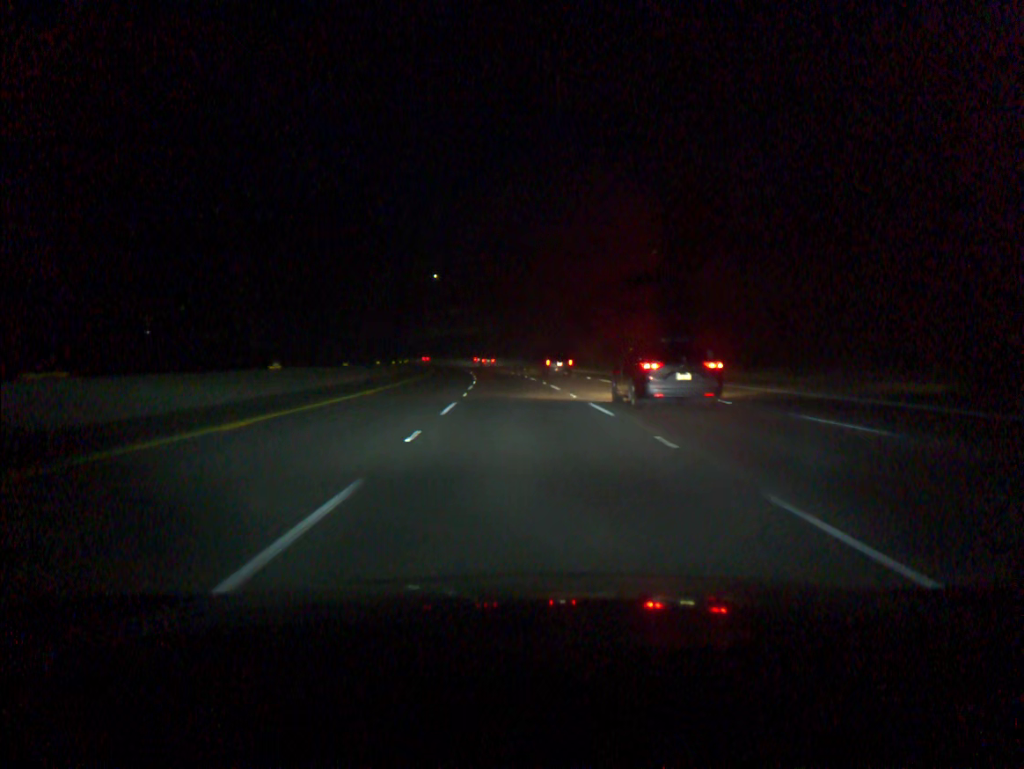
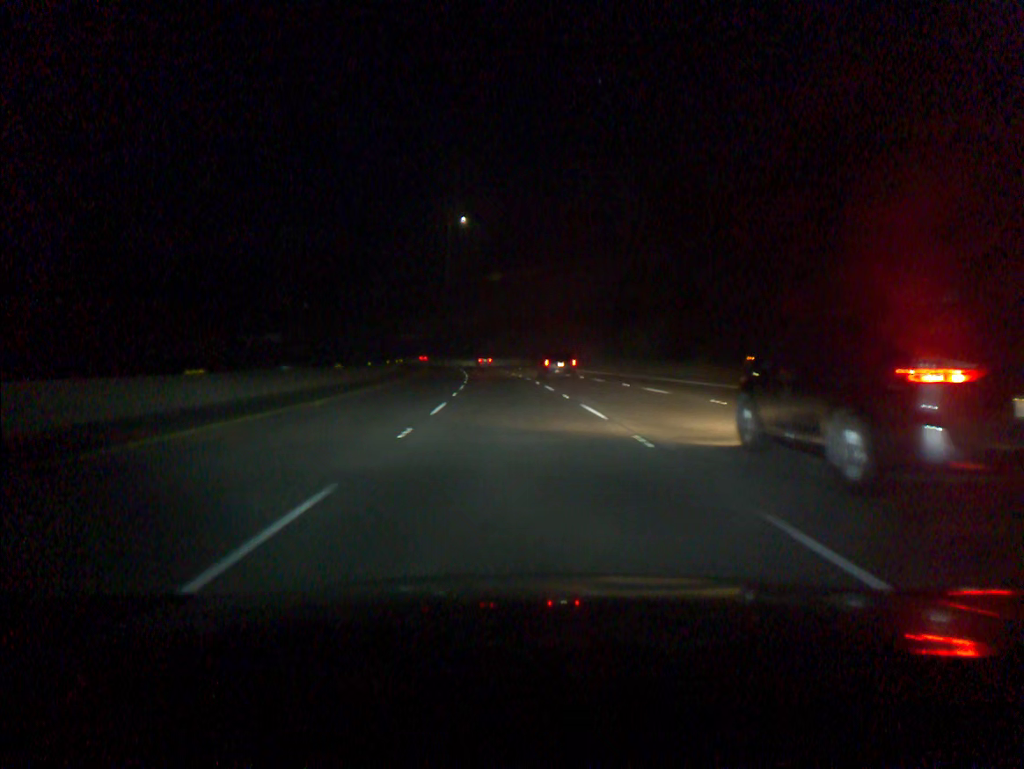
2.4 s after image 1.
(-2.7, +73.1) m; -5°
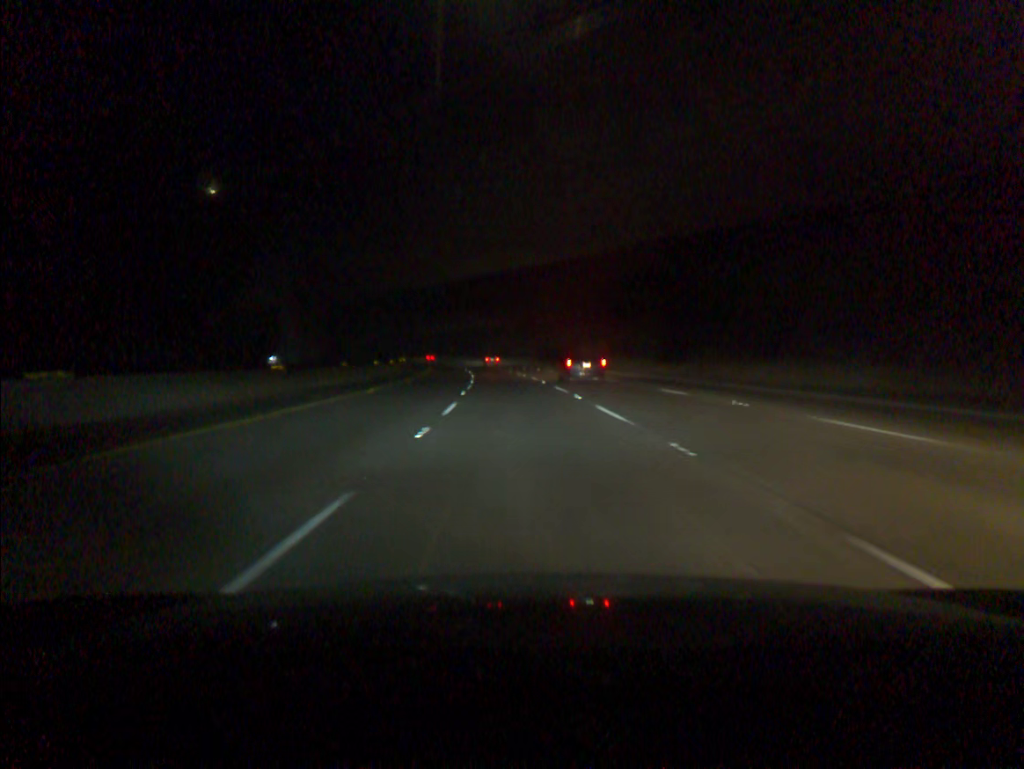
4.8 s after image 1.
(-3.6, +73.2) m; -5°
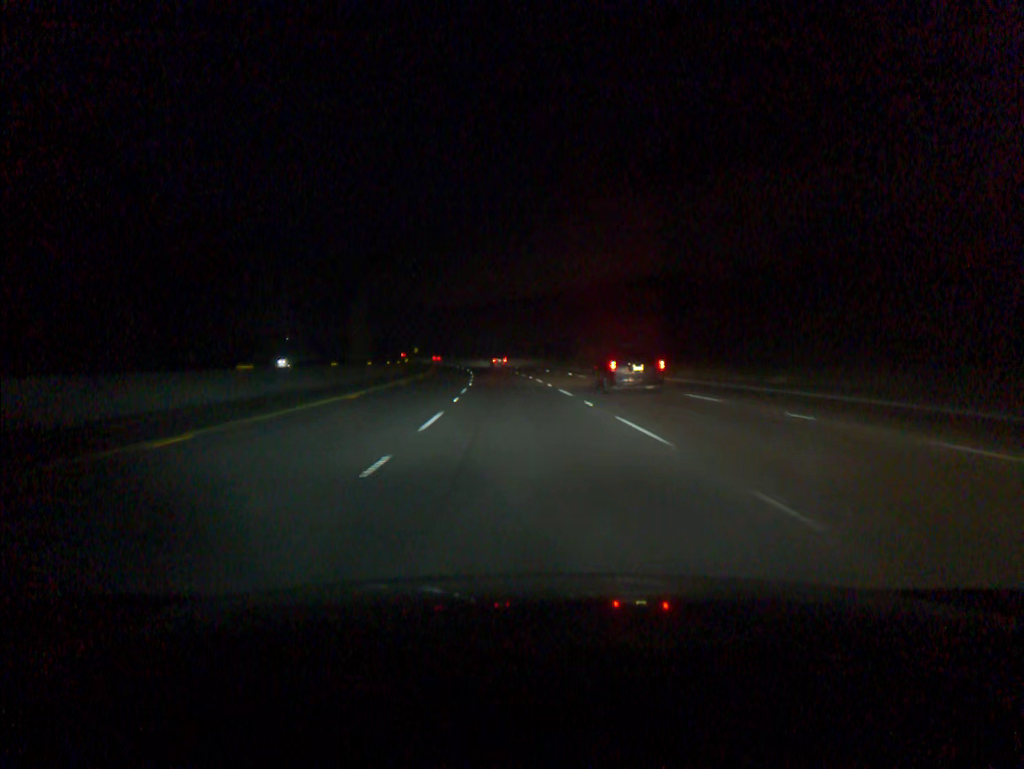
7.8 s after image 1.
(-4.7, +91.2) m; -6°
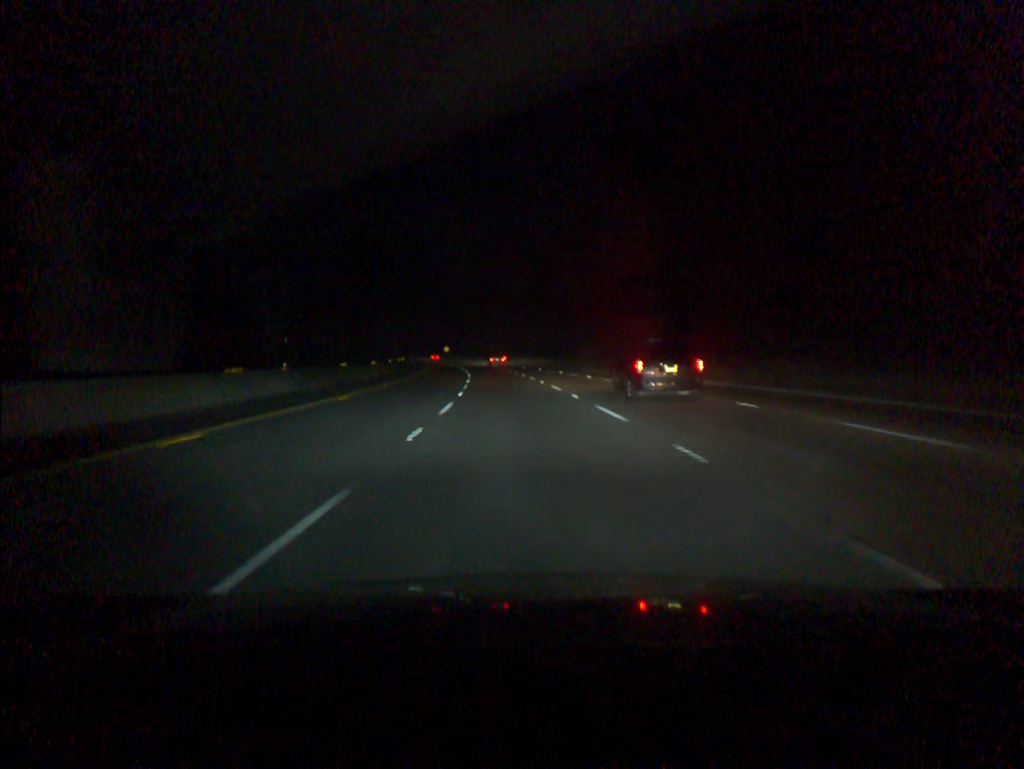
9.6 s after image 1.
(-1.7, +54.7) m; -3°
